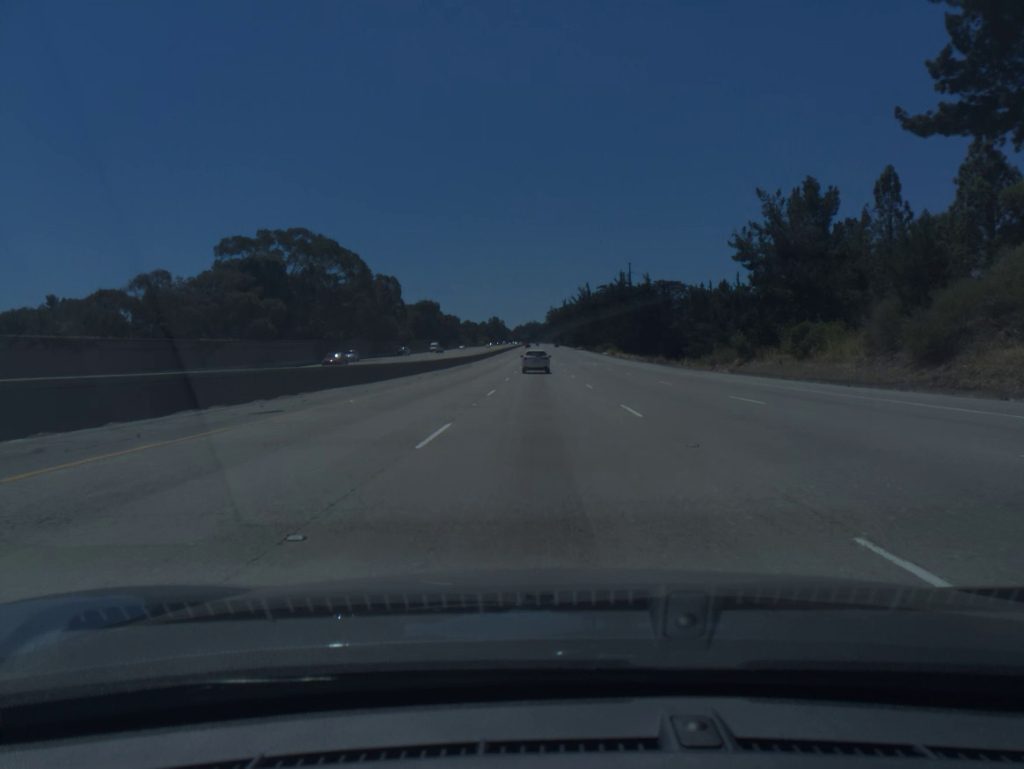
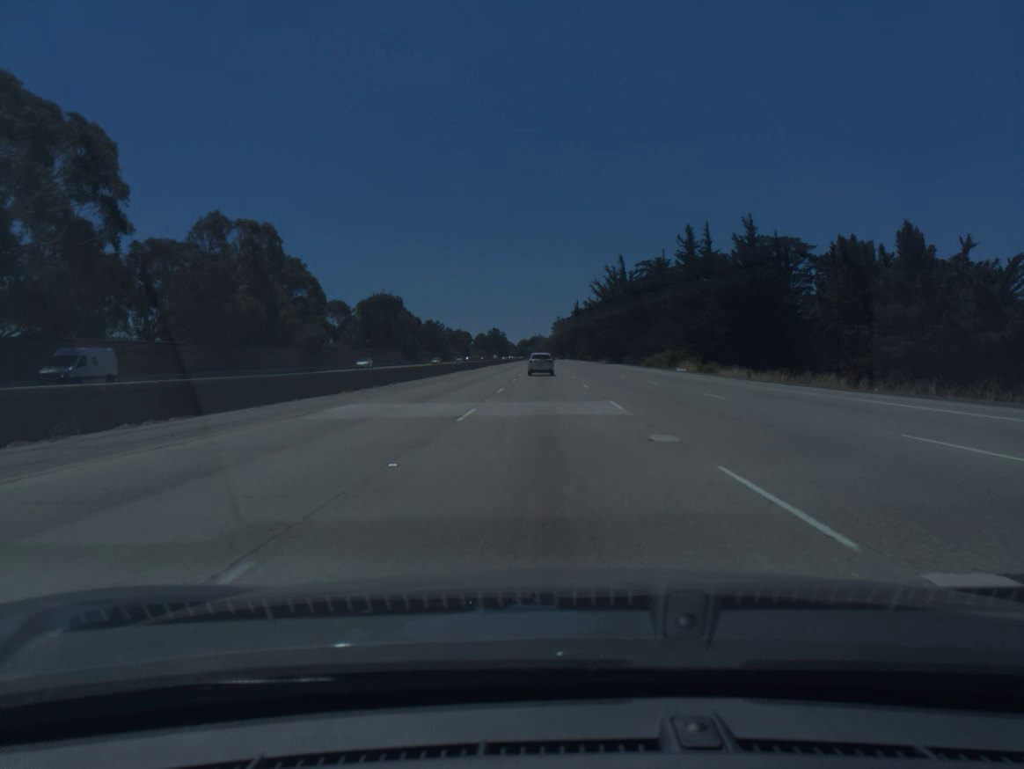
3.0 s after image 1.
(-0.2, +83.5) m; 0°
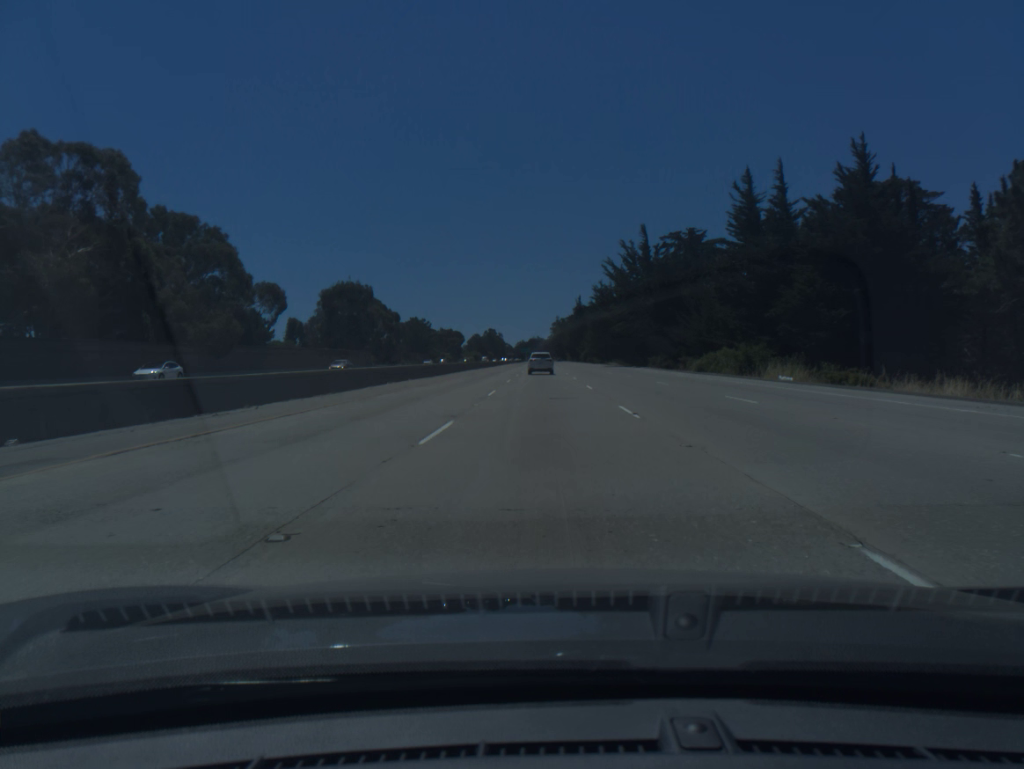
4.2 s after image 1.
(0.0, +33.1) m; 0°
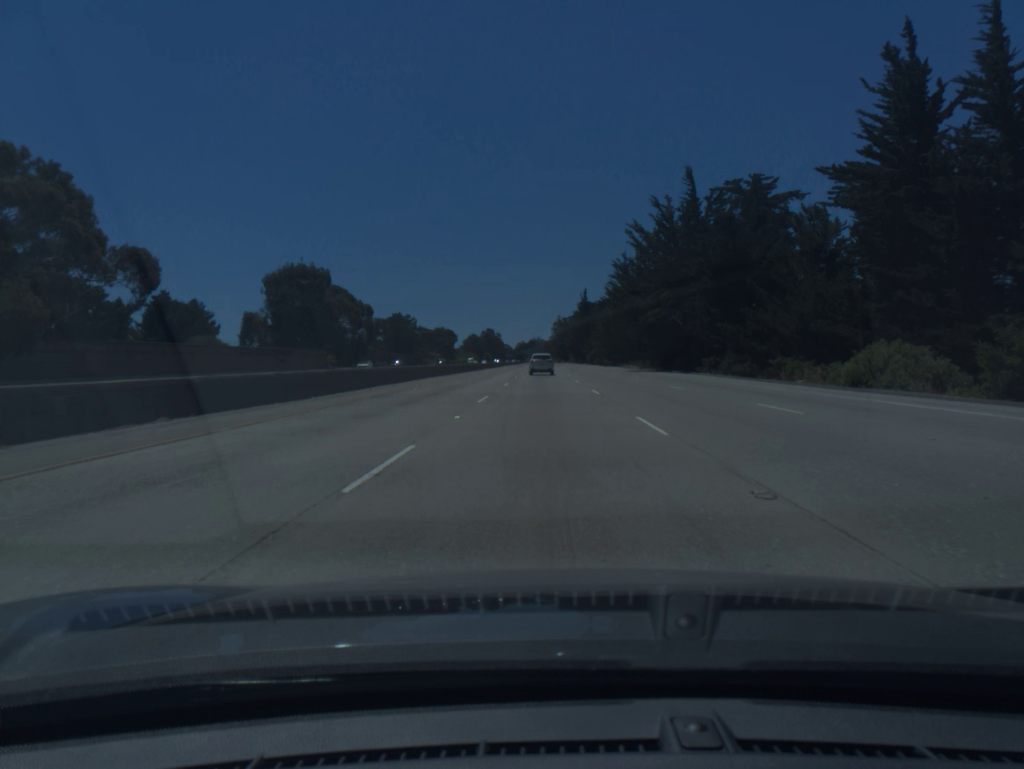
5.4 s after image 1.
(0.0, +32.9) m; 0°
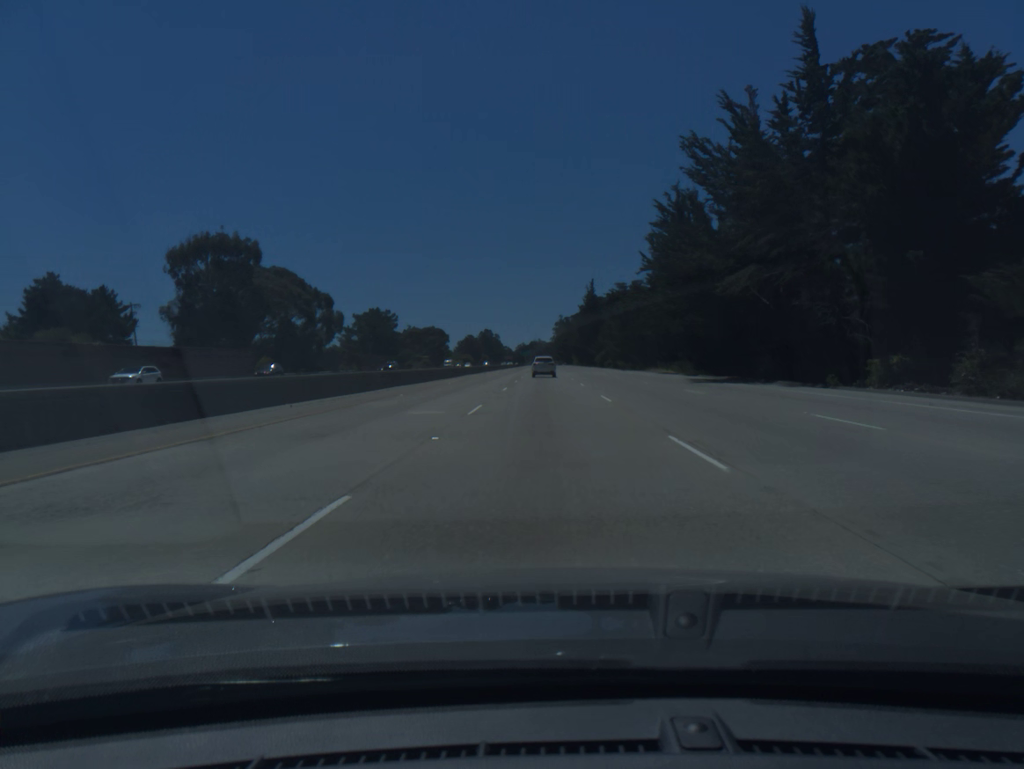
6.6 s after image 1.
(0.0, +32.9) m; 0°
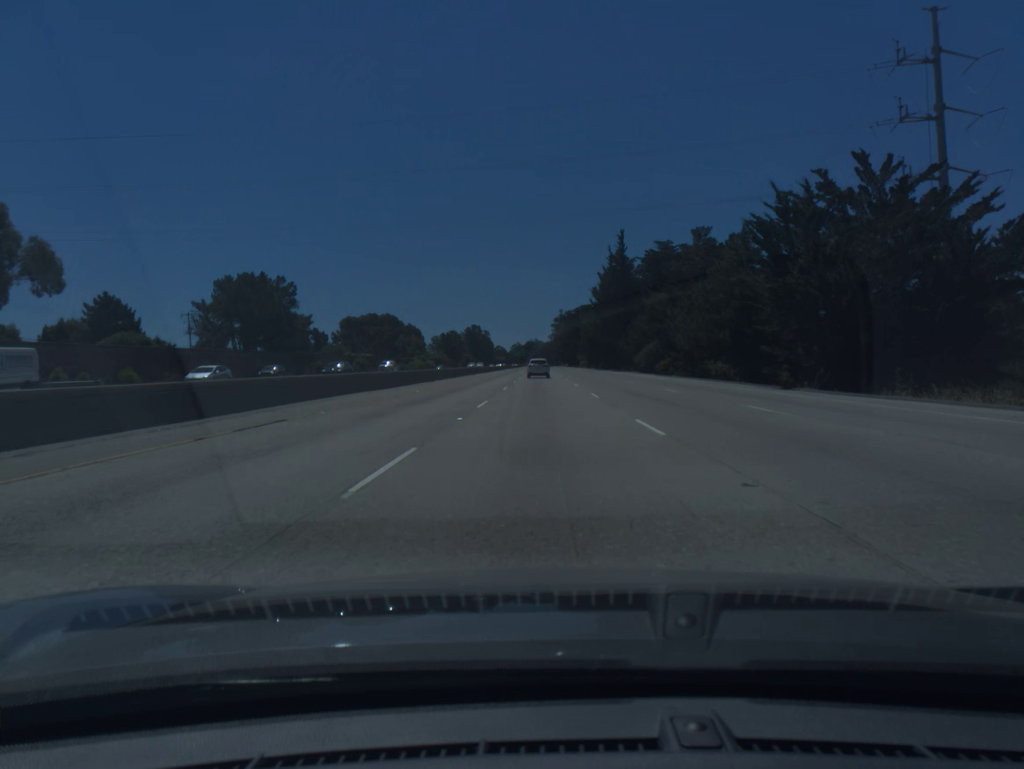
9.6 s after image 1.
(+0.1, +83.0) m; 0°
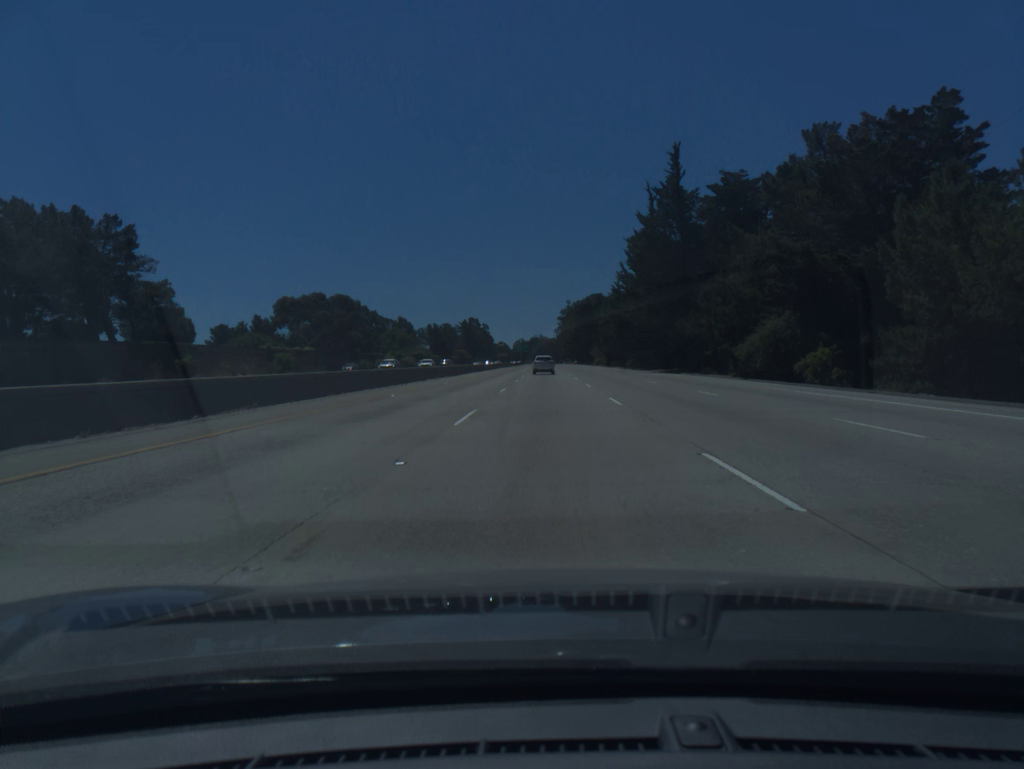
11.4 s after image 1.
(-0.1, +50.4) m; 0°
